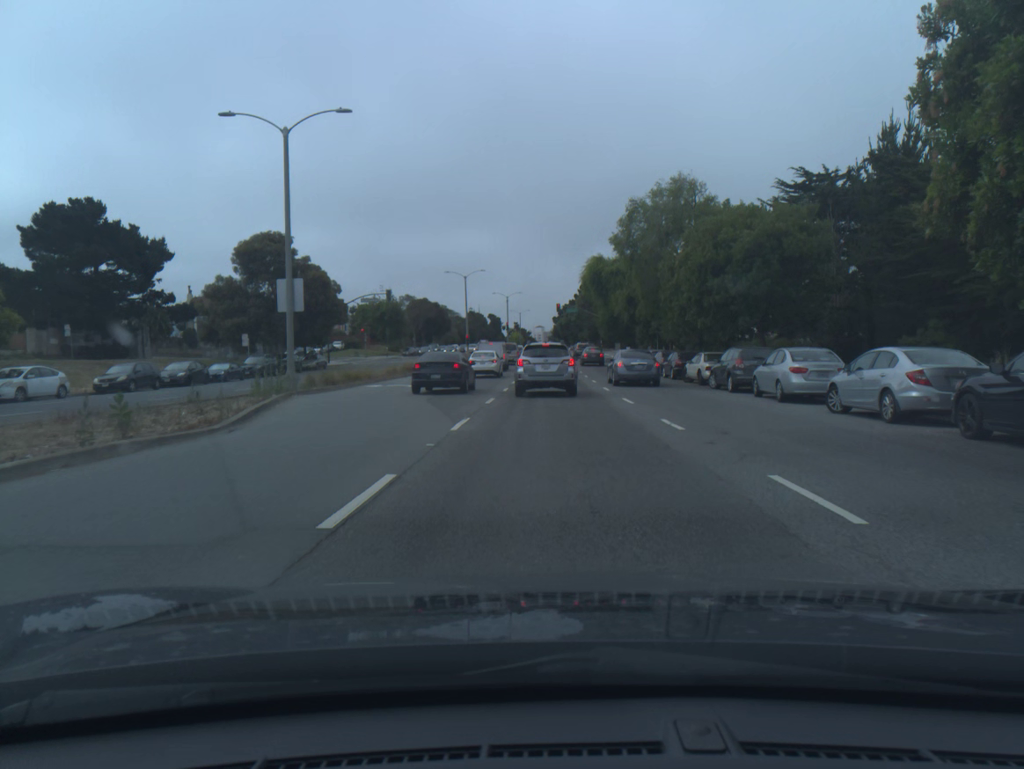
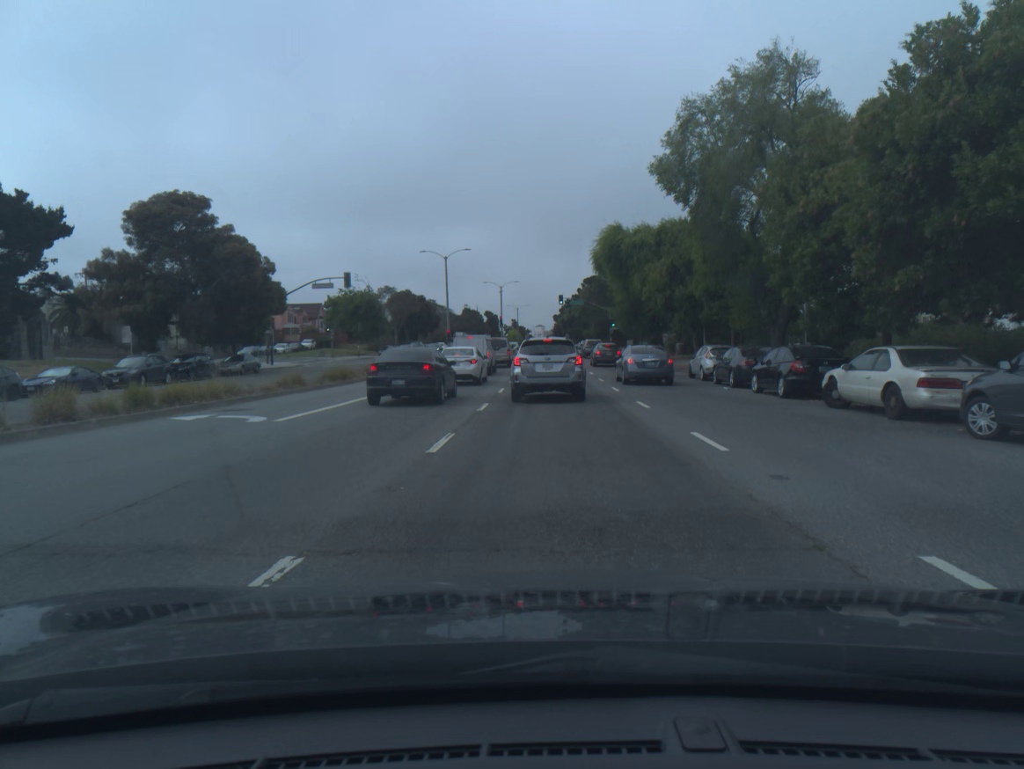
(0.0, +17.8) m; 0°
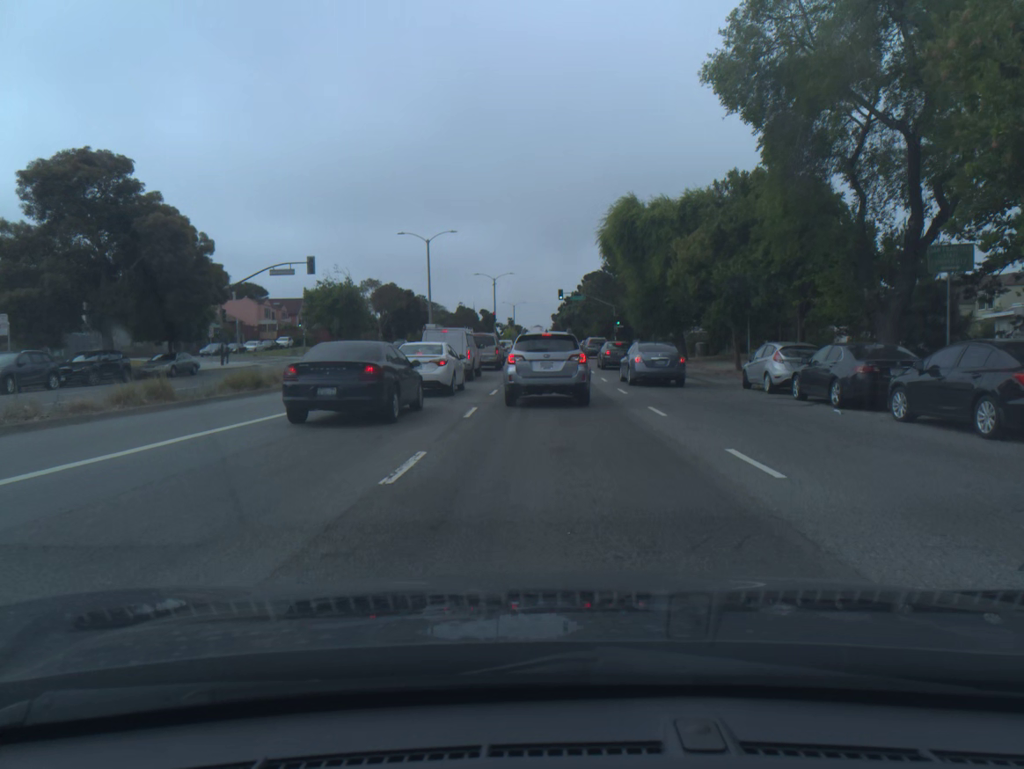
(0.0, +9.7) m; 0°
